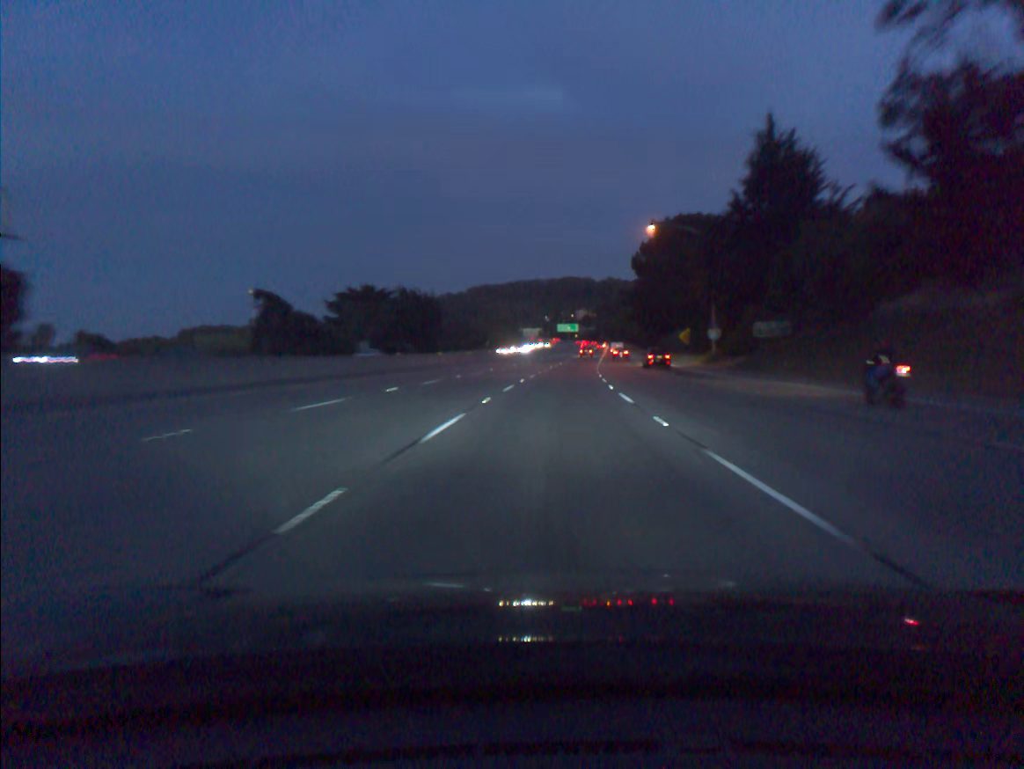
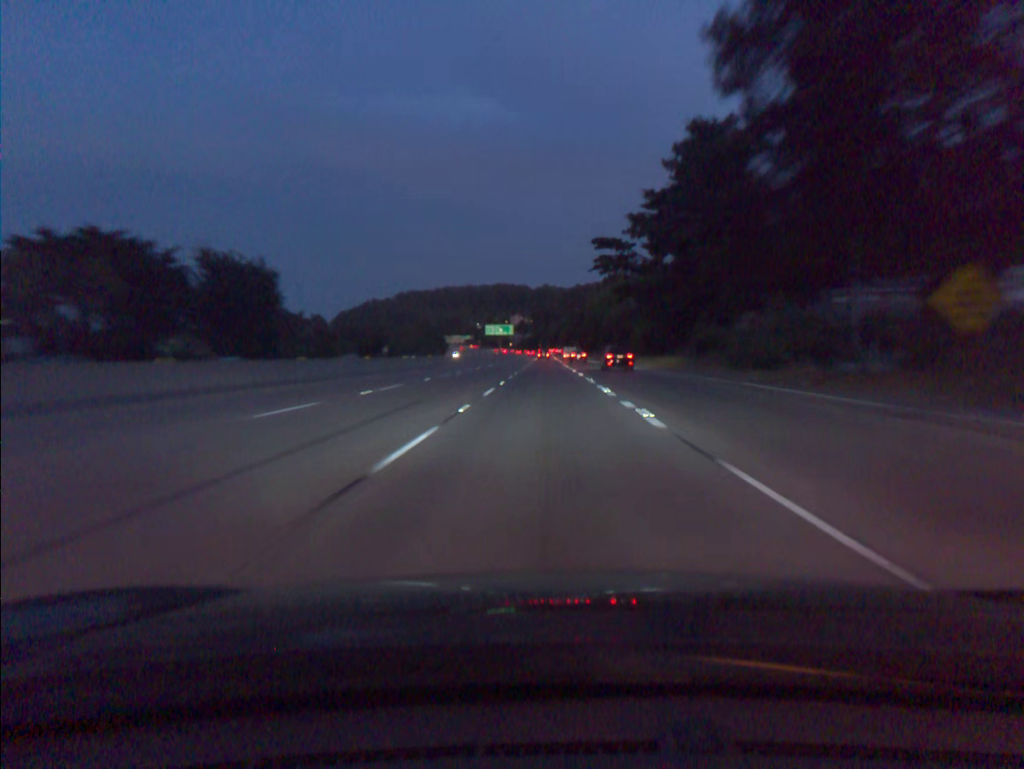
(+3.4, +74.0) m; +5°
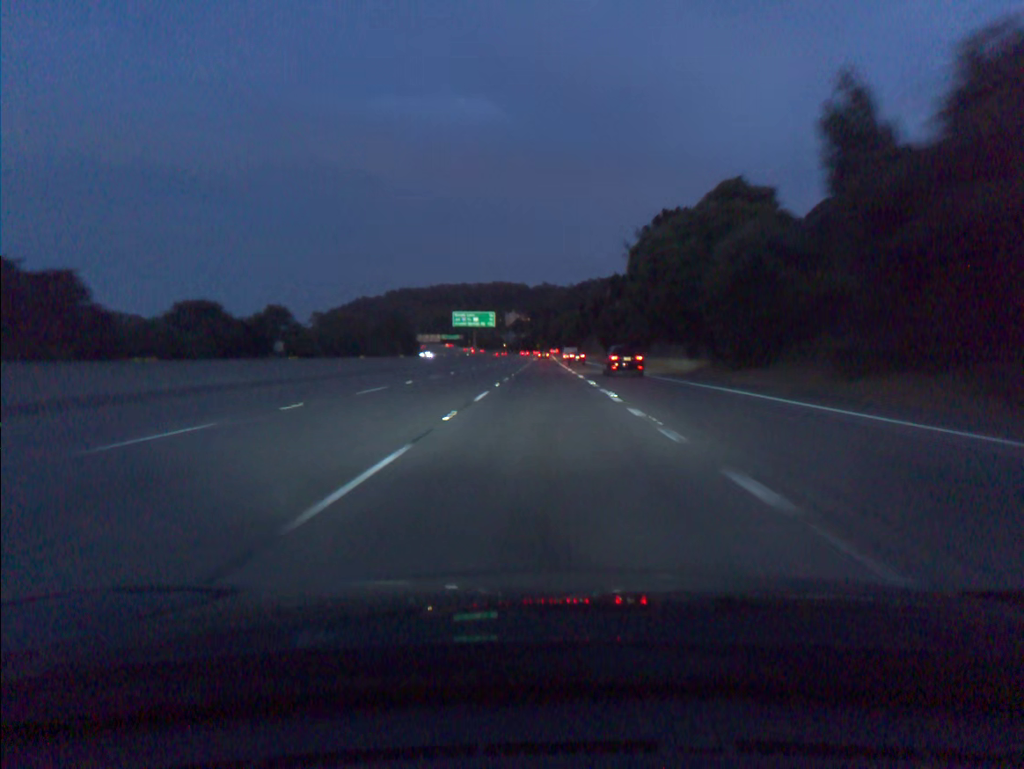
(+0.3, +73.8) m; 0°
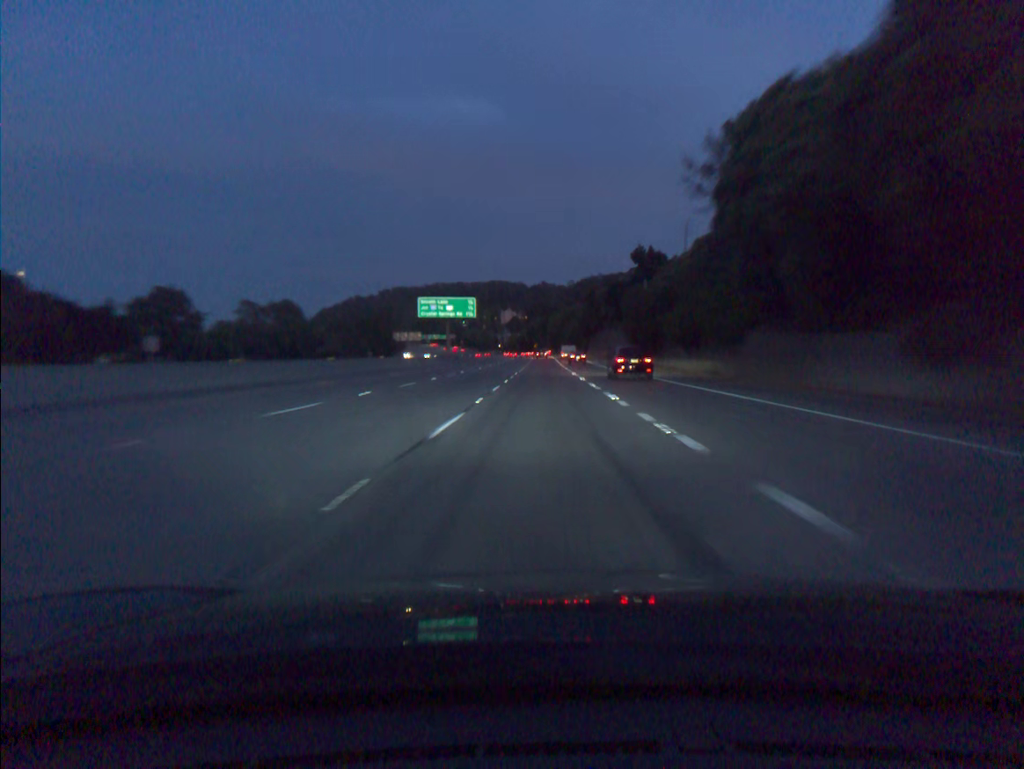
(0.0, +36.7) m; 0°
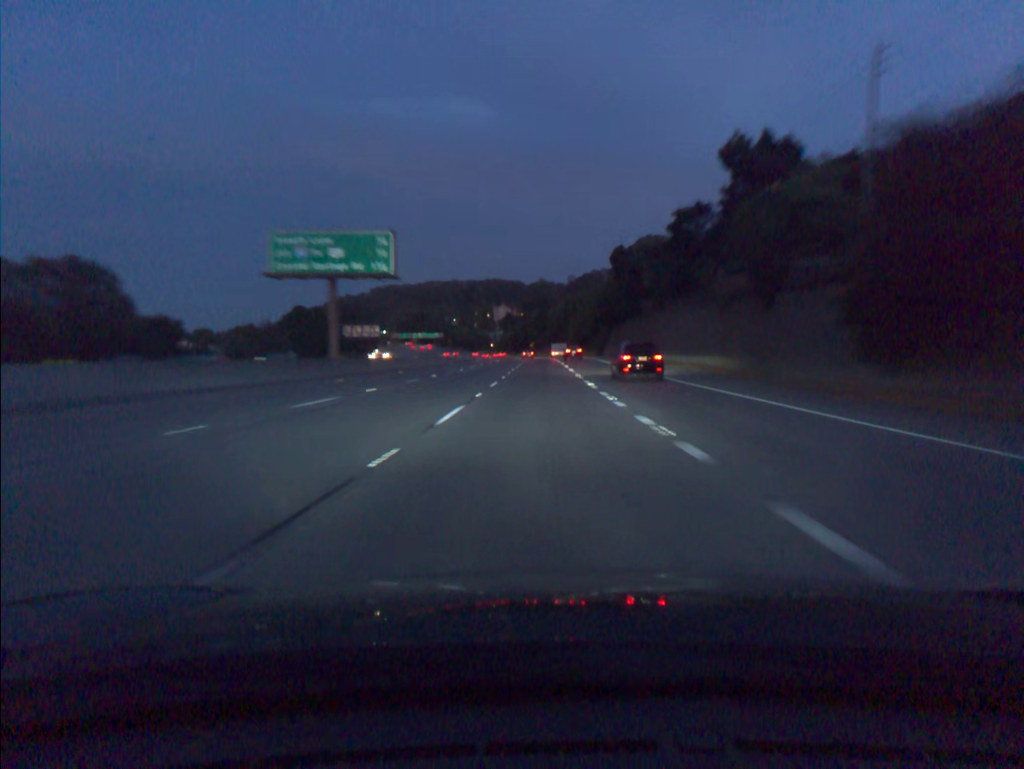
(+0.2, +54.8) m; 0°
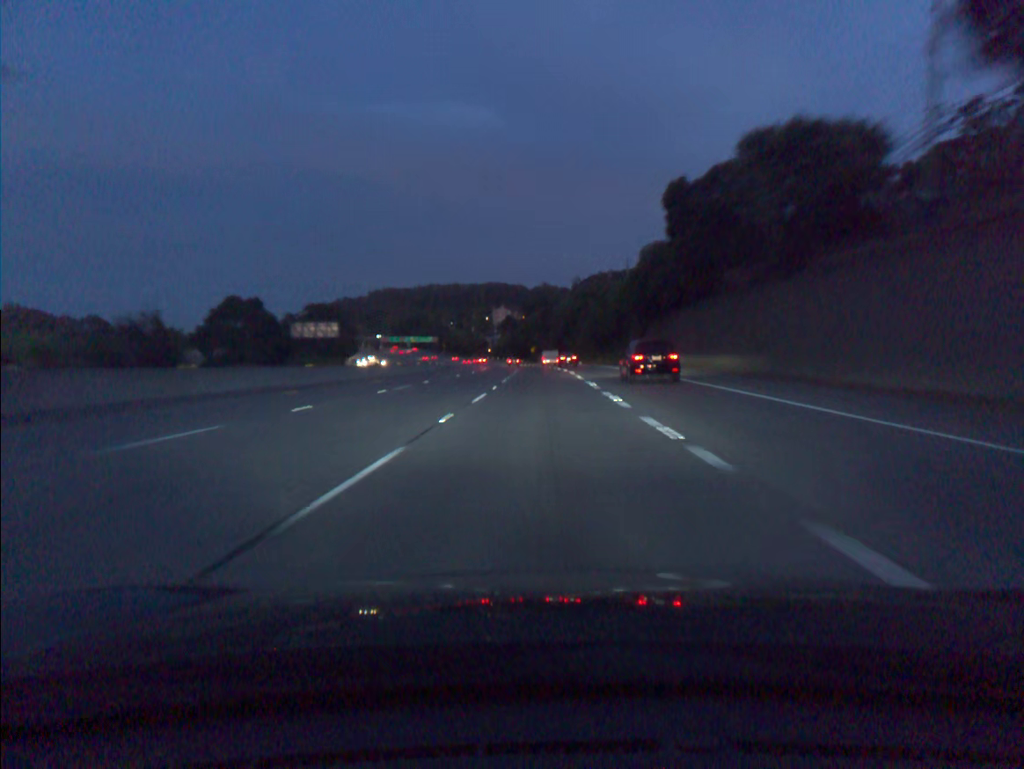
(-0.1, +36.5) m; 0°
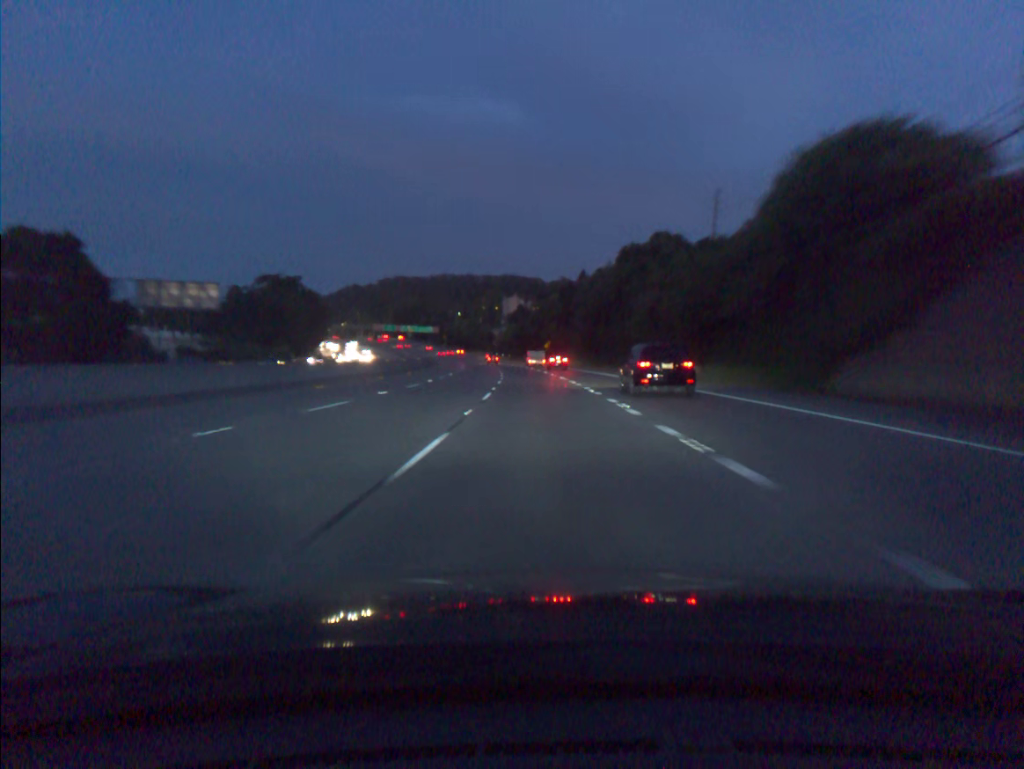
(-0.4, +54.8) m; -1°
